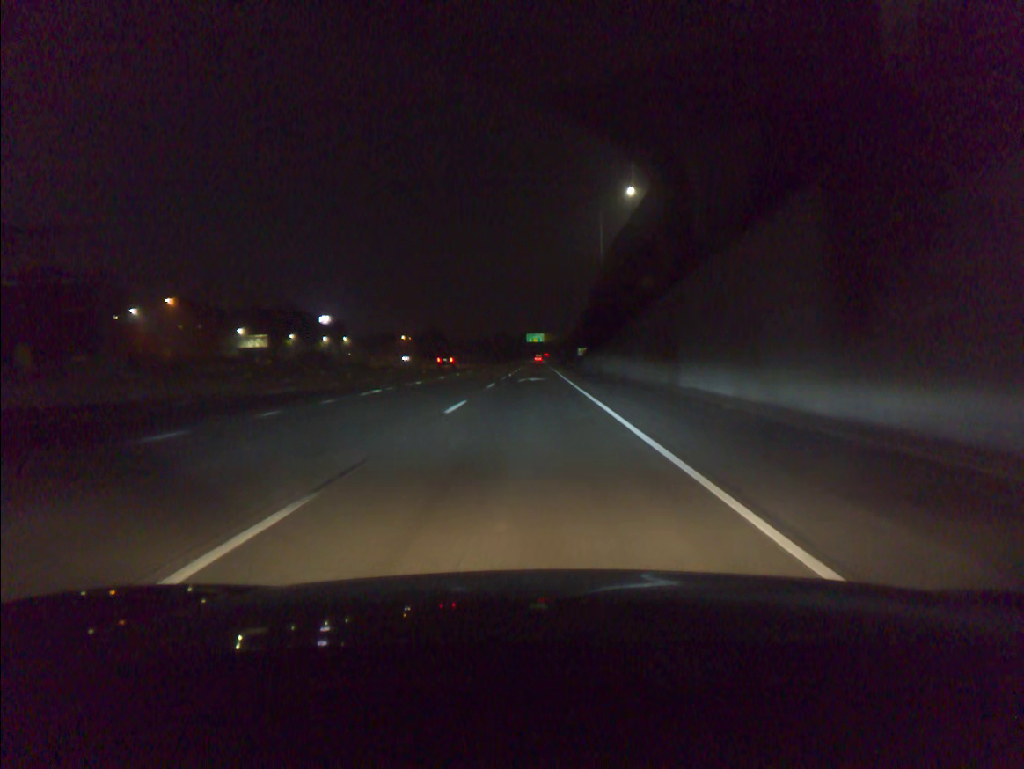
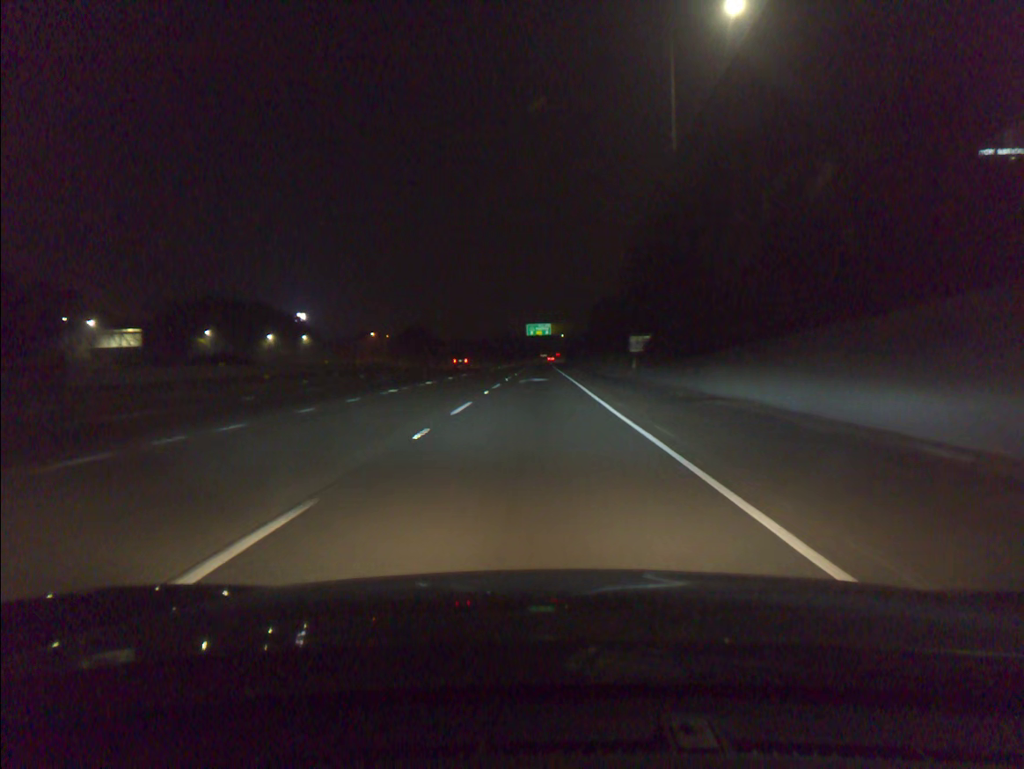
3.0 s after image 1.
(-0.3, +69.5) m; 0°
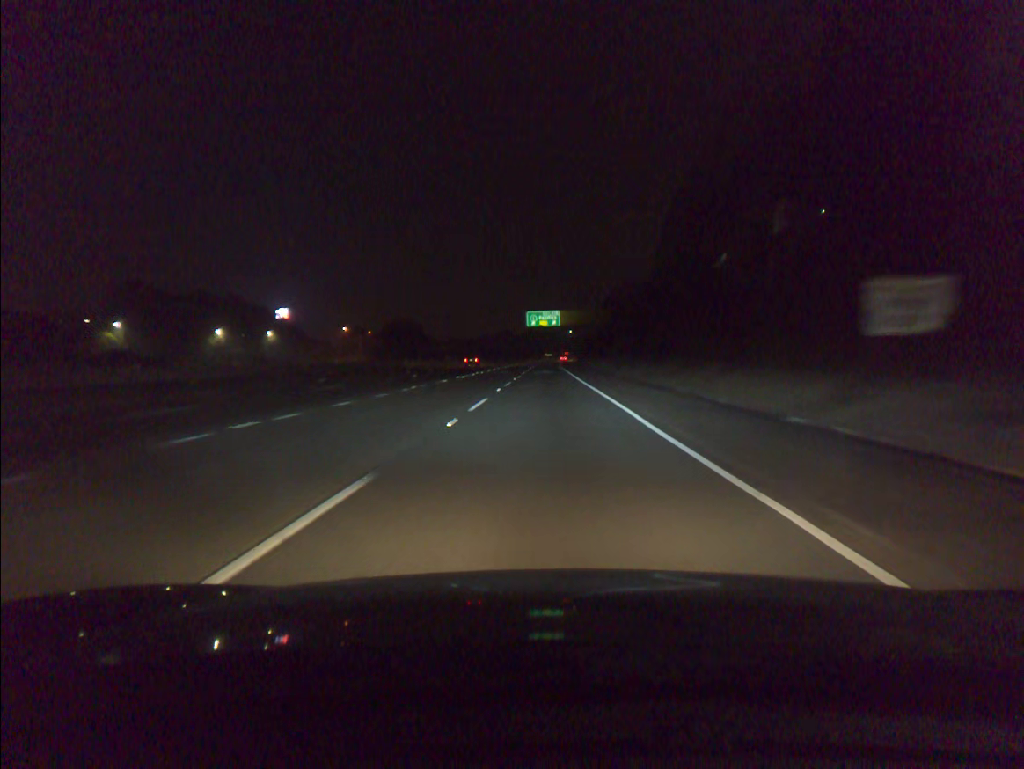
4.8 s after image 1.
(-0.2, +42.5) m; -1°
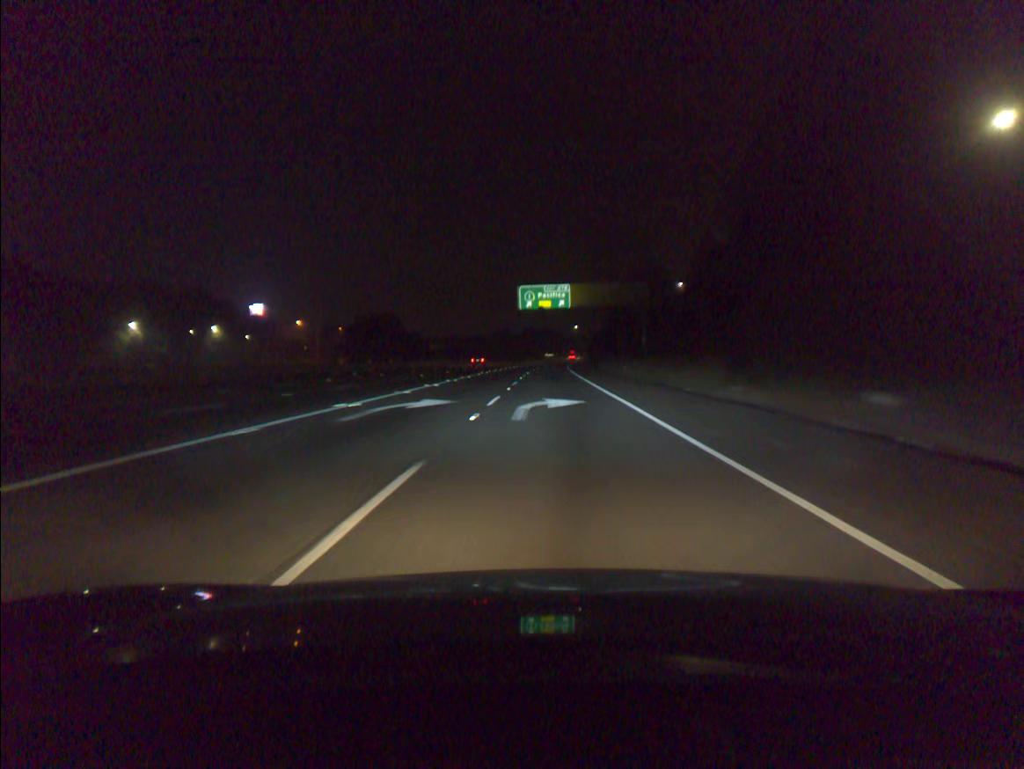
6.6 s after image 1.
(+0.1, +42.8) m; 0°
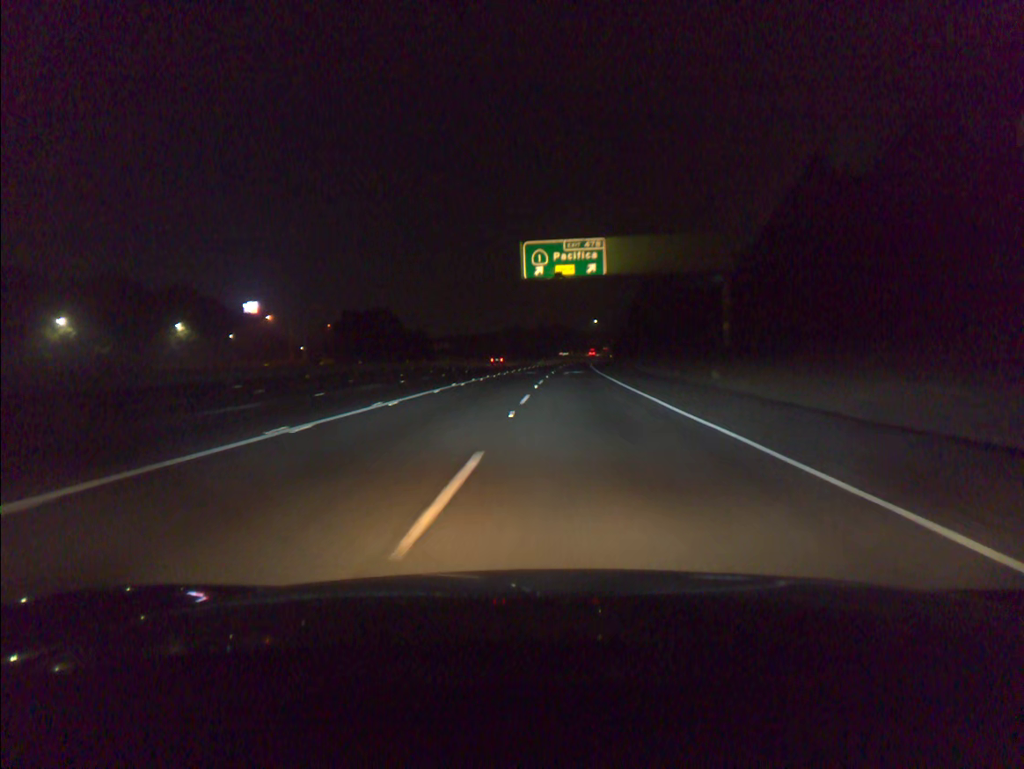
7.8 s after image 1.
(-0.2, +28.7) m; -1°
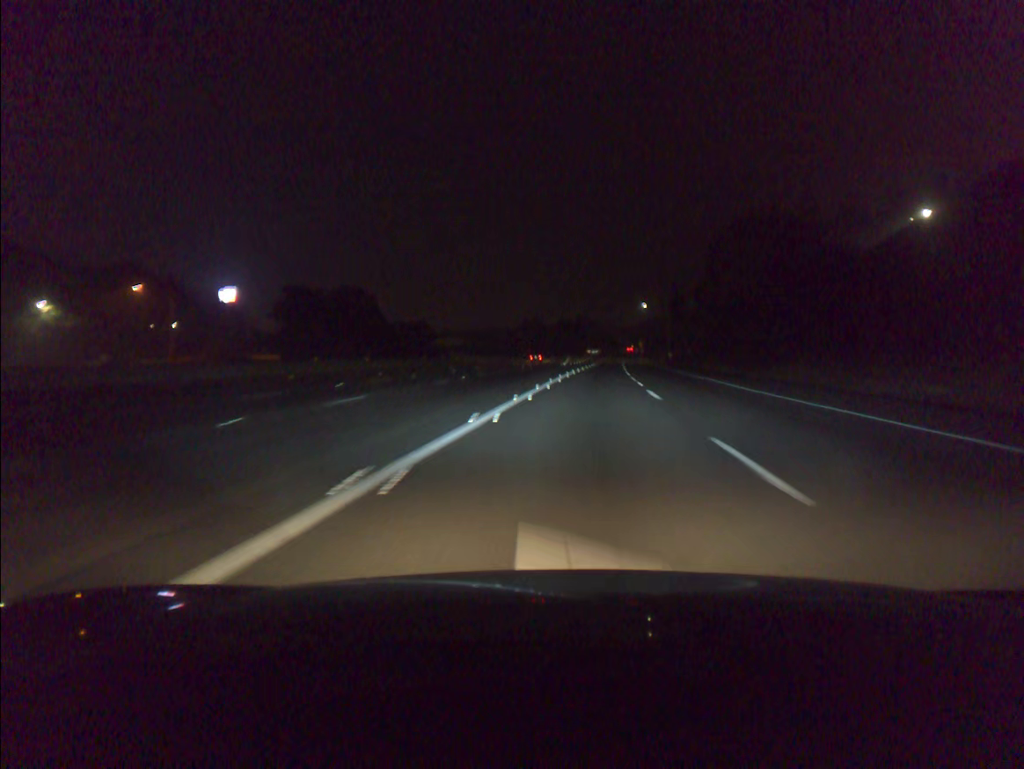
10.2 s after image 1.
(-0.7, +57.5) m; -1°
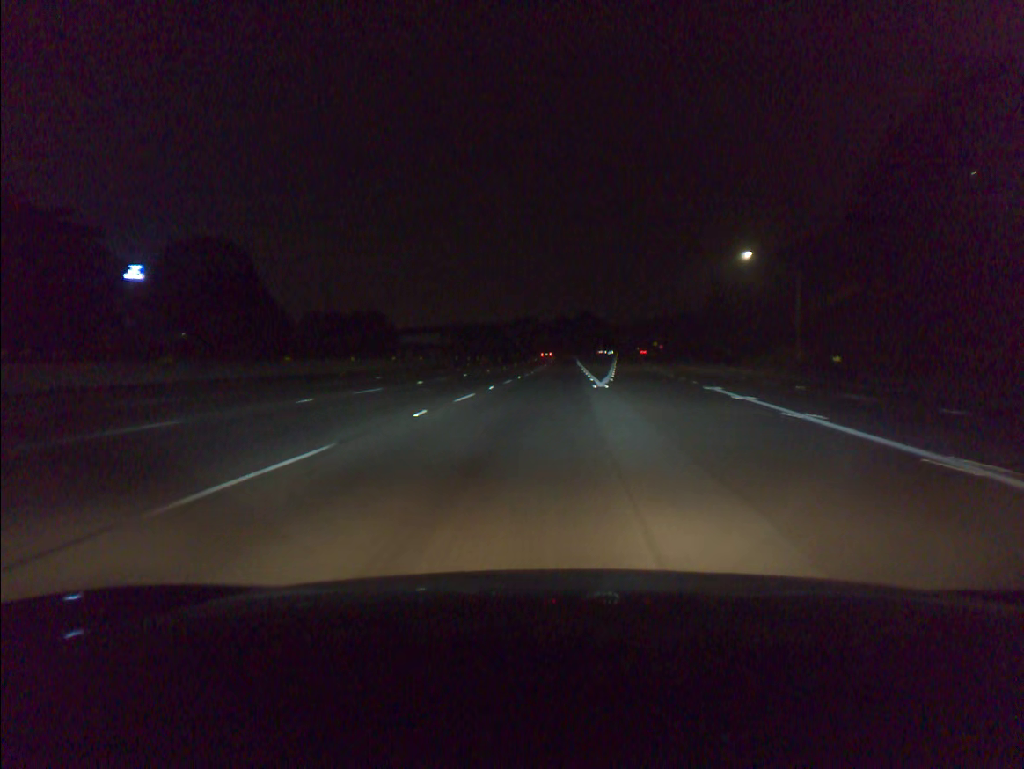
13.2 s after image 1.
(+0.1, +71.8) m; 0°
